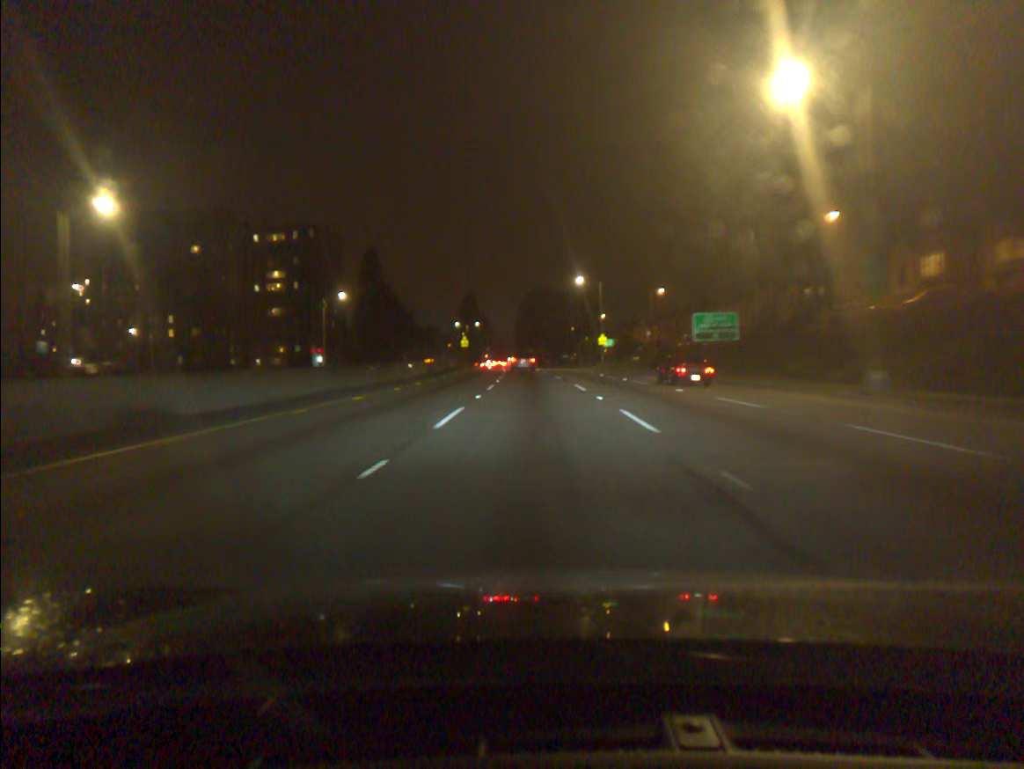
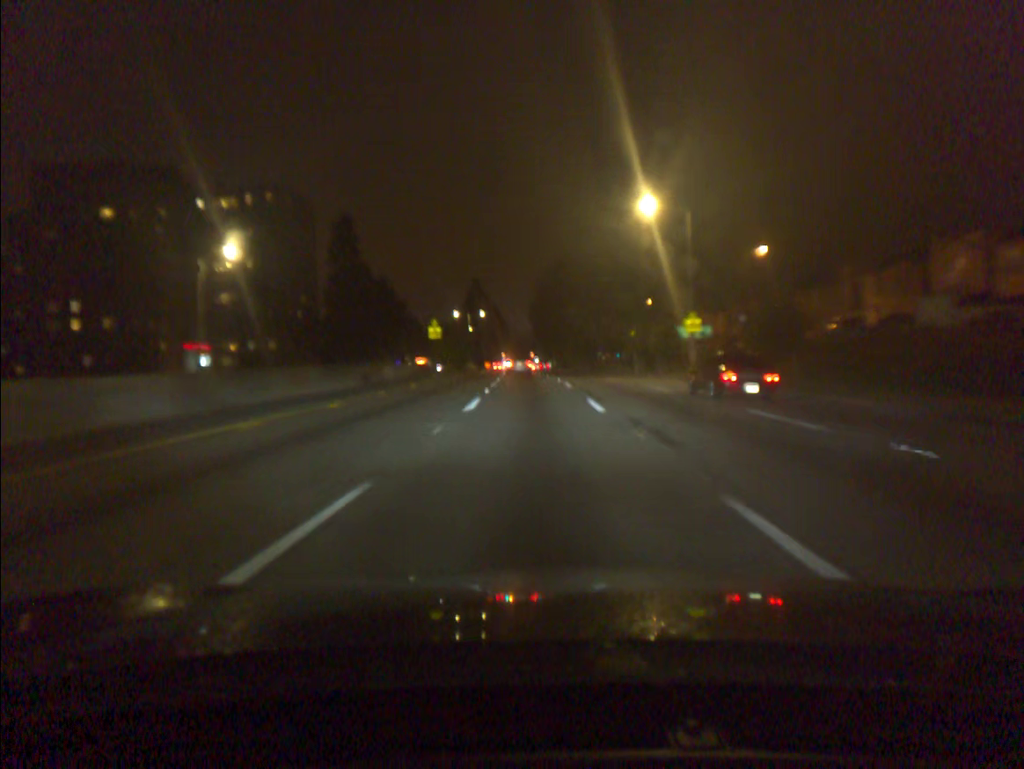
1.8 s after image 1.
(-0.5, +40.3) m; -2°
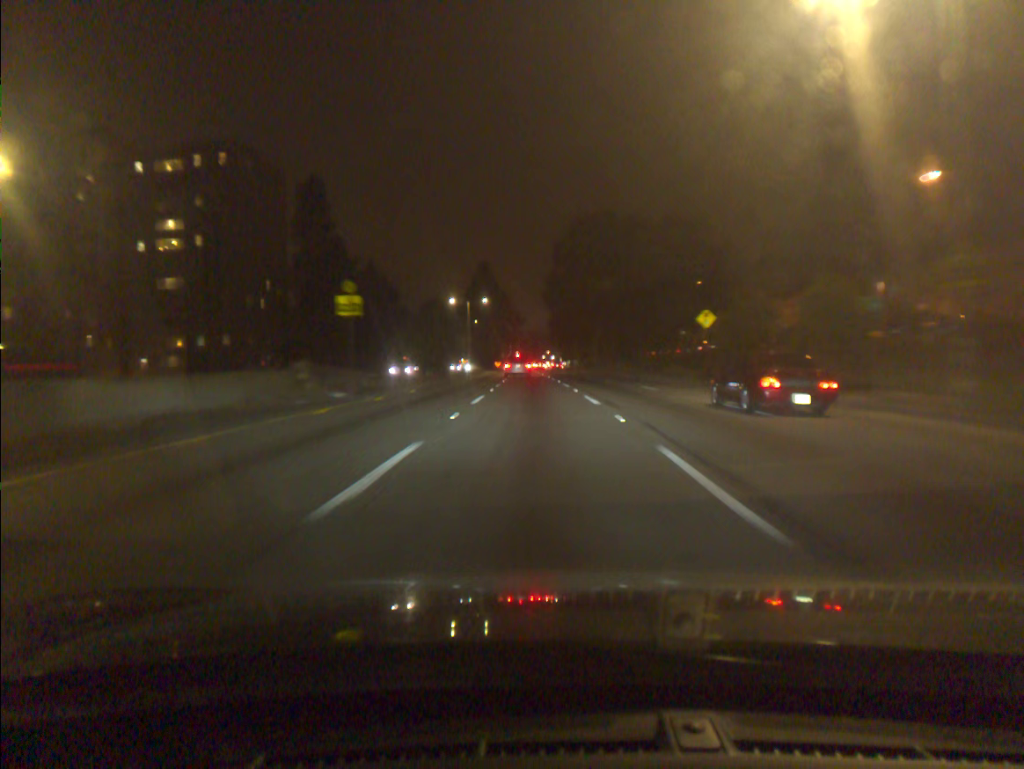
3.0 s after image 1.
(-0.3, +26.1) m; -1°
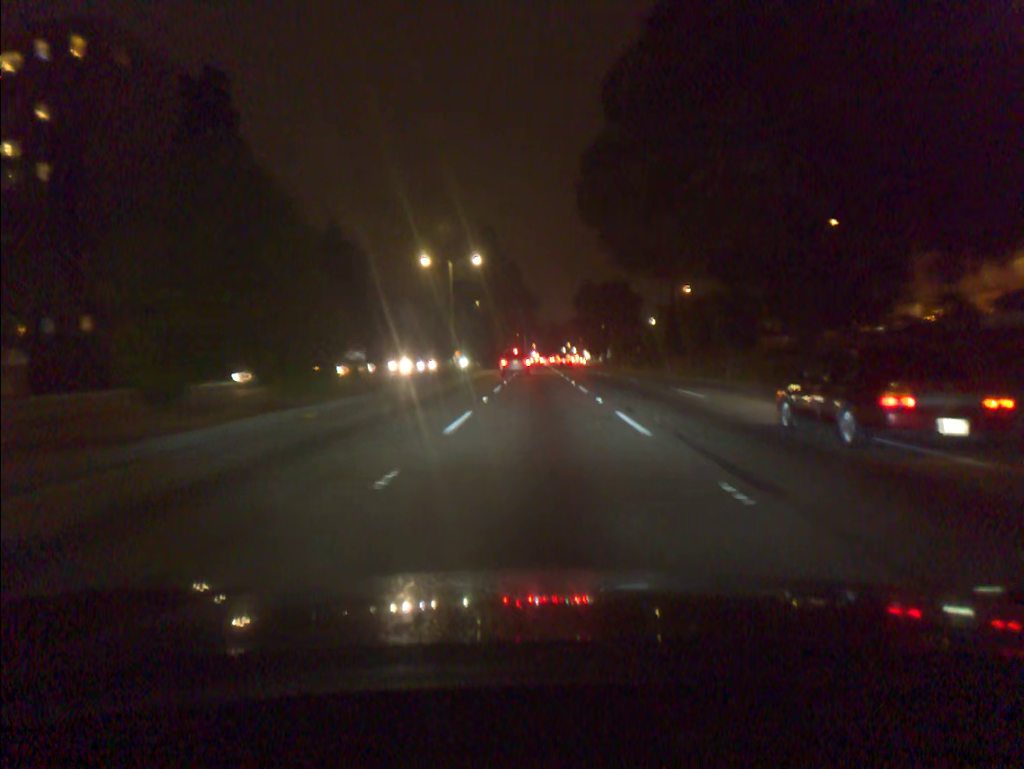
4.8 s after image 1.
(-0.5, +37.5) m; -1°
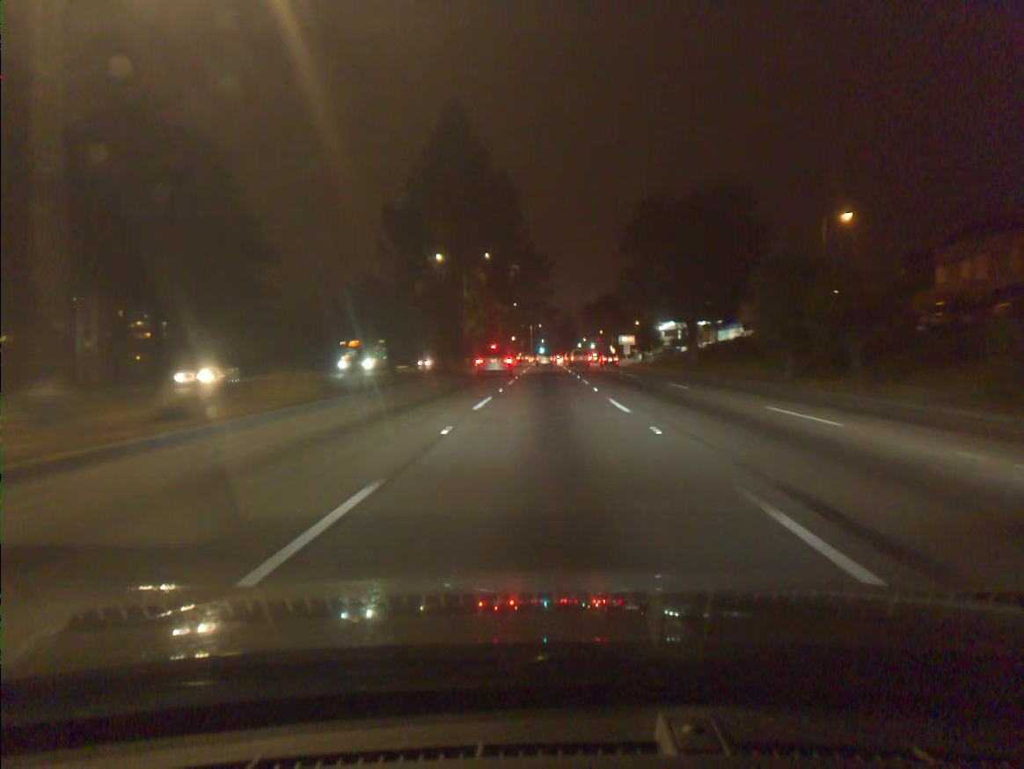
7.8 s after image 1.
(-0.3, +54.3) m; -1°
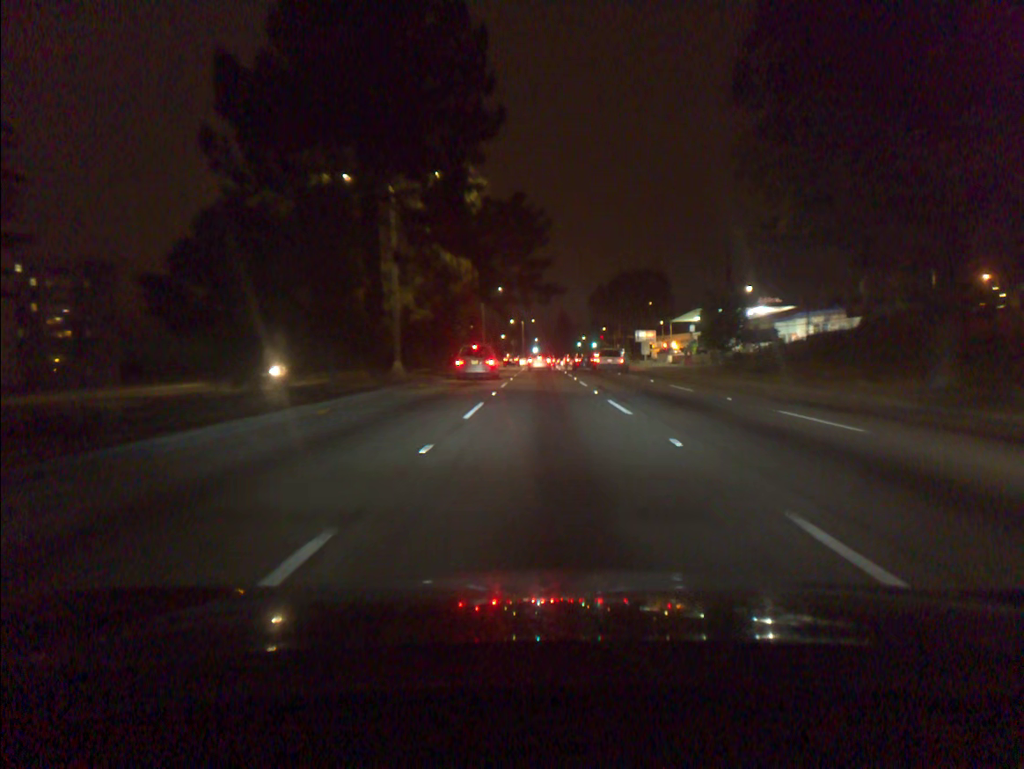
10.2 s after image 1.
(0.0, +31.1) m; 0°
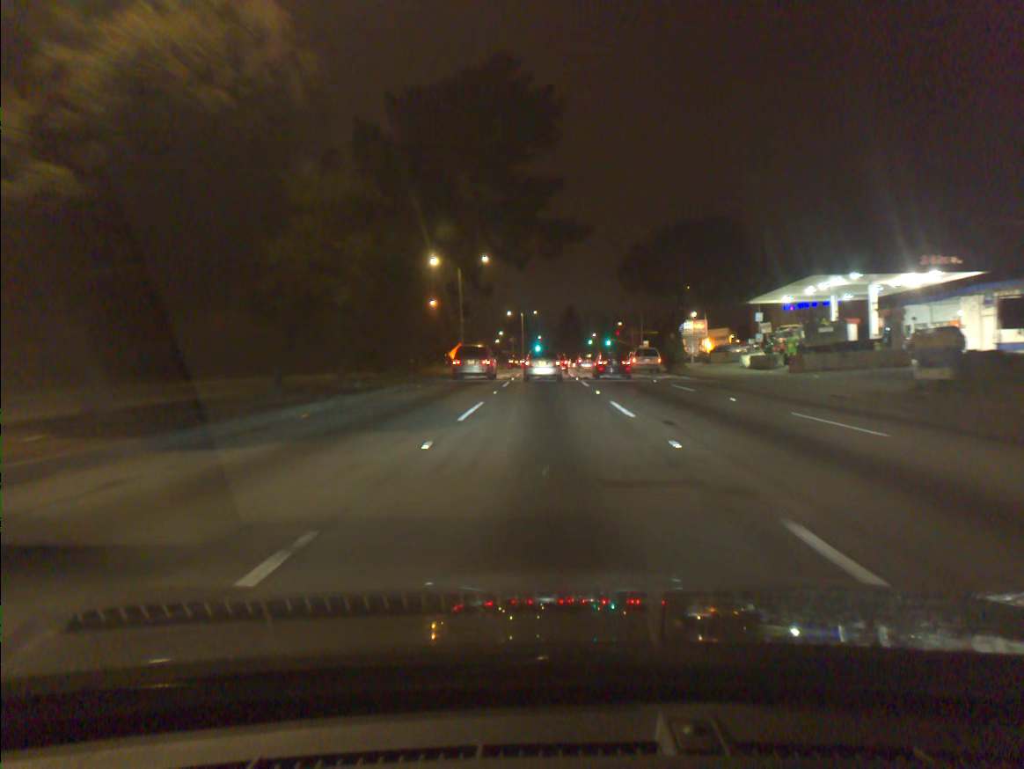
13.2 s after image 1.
(+0.1, +29.4) m; 0°
